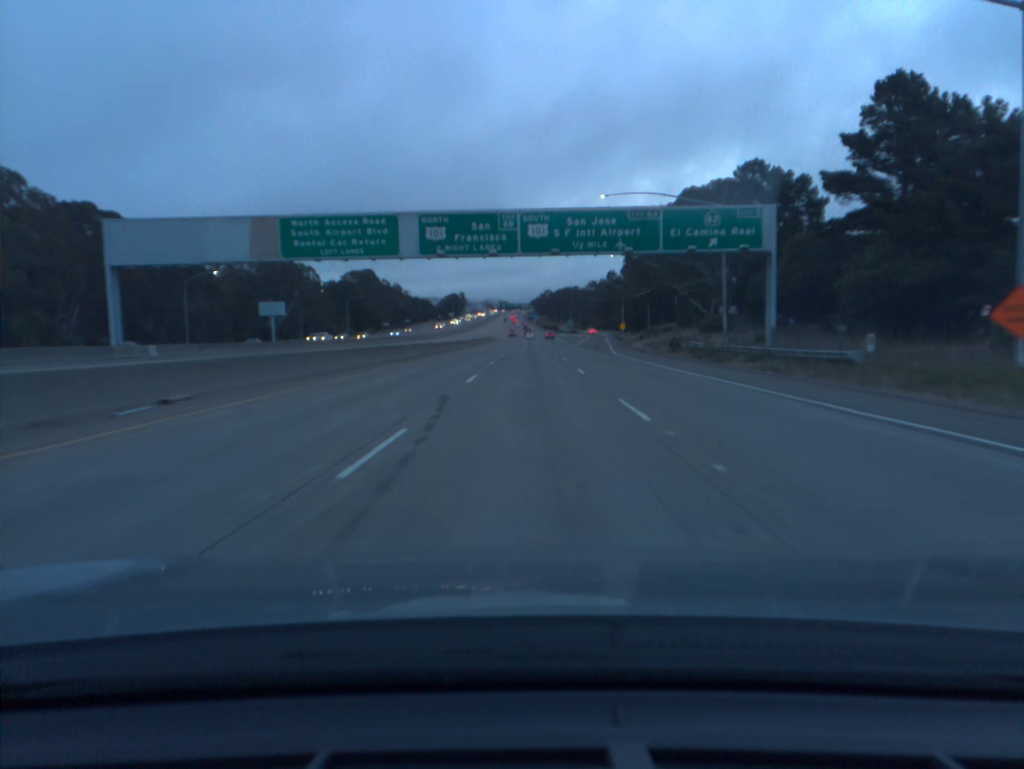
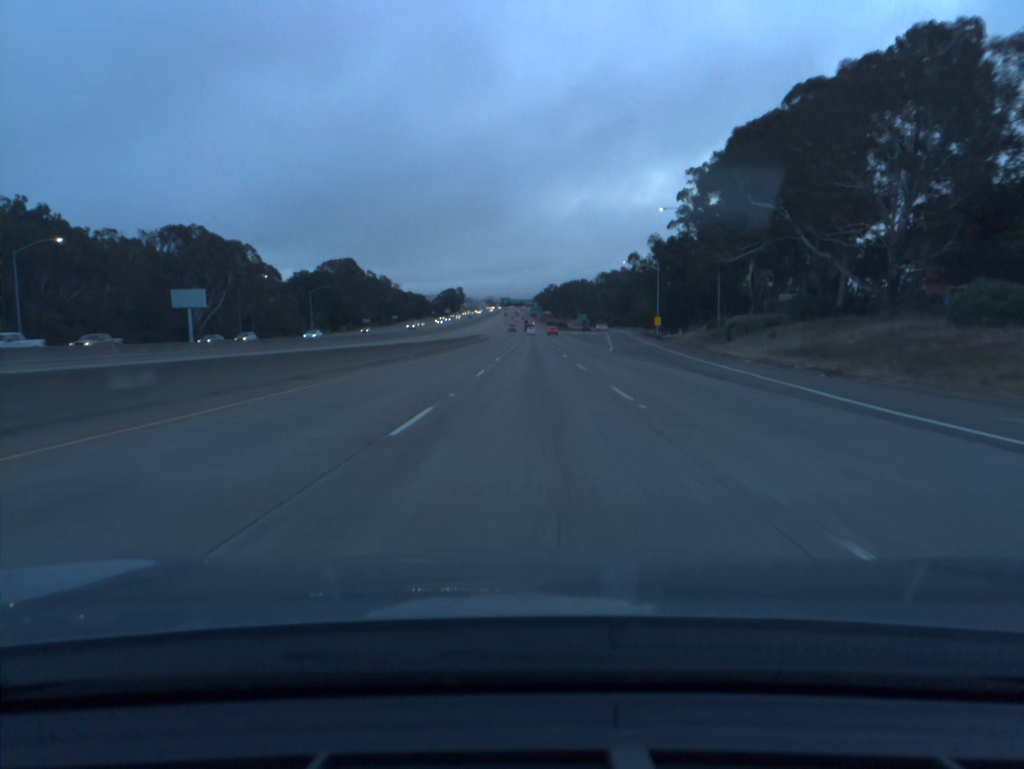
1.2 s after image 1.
(-0.1, +40.9) m; 0°
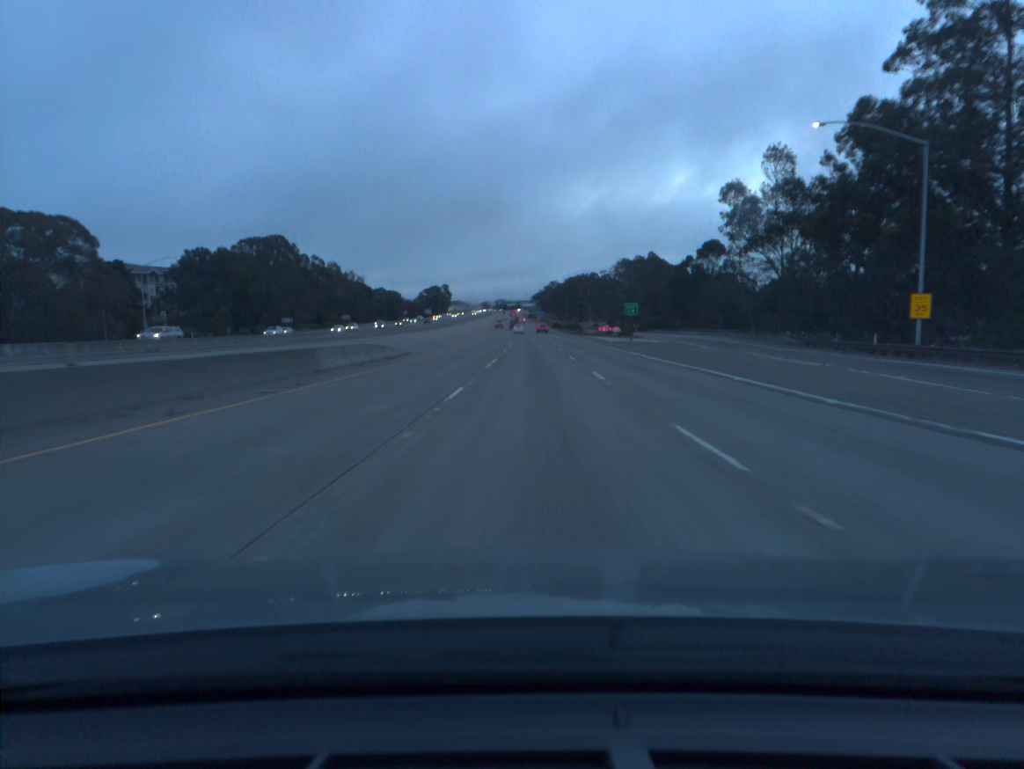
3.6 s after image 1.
(0.0, +83.1) m; 0°
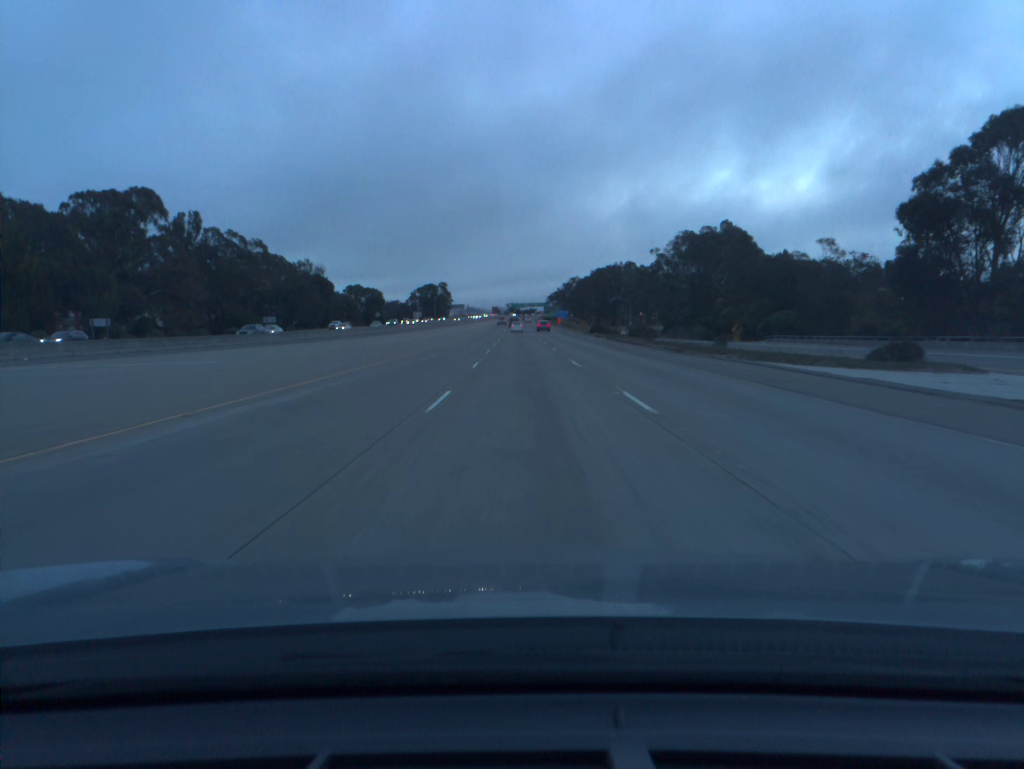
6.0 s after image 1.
(-0.4, +83.5) m; -1°
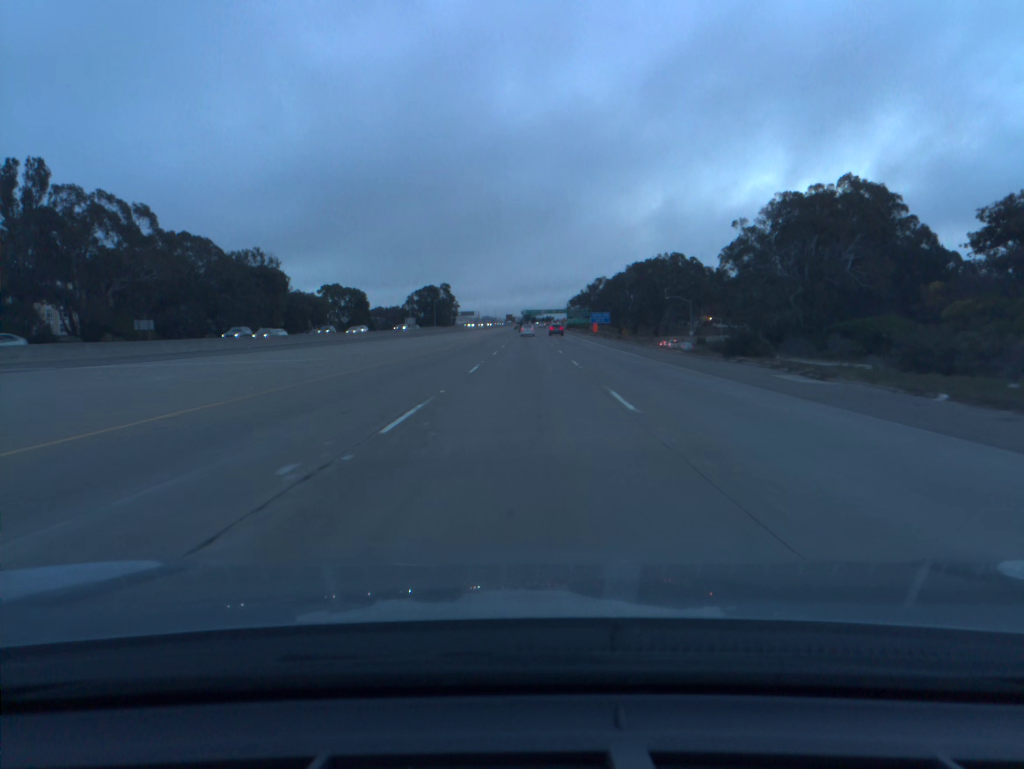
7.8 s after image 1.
(-0.7, +61.2) m; -1°
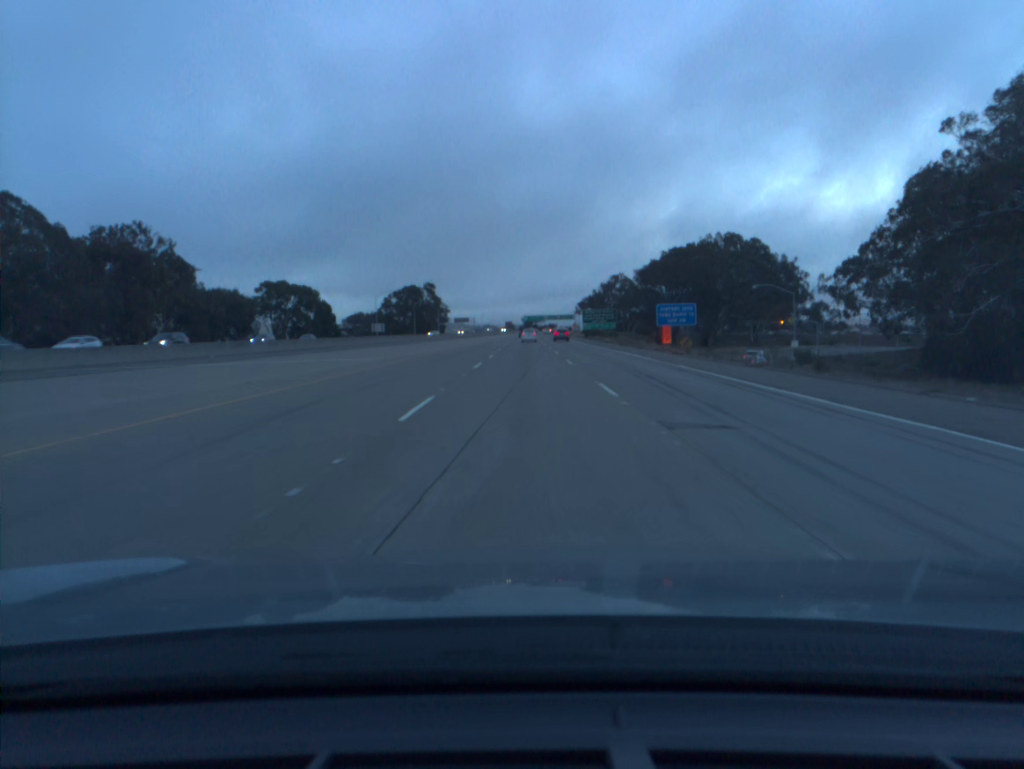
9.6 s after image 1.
(-0.1, +59.6) m; 0°
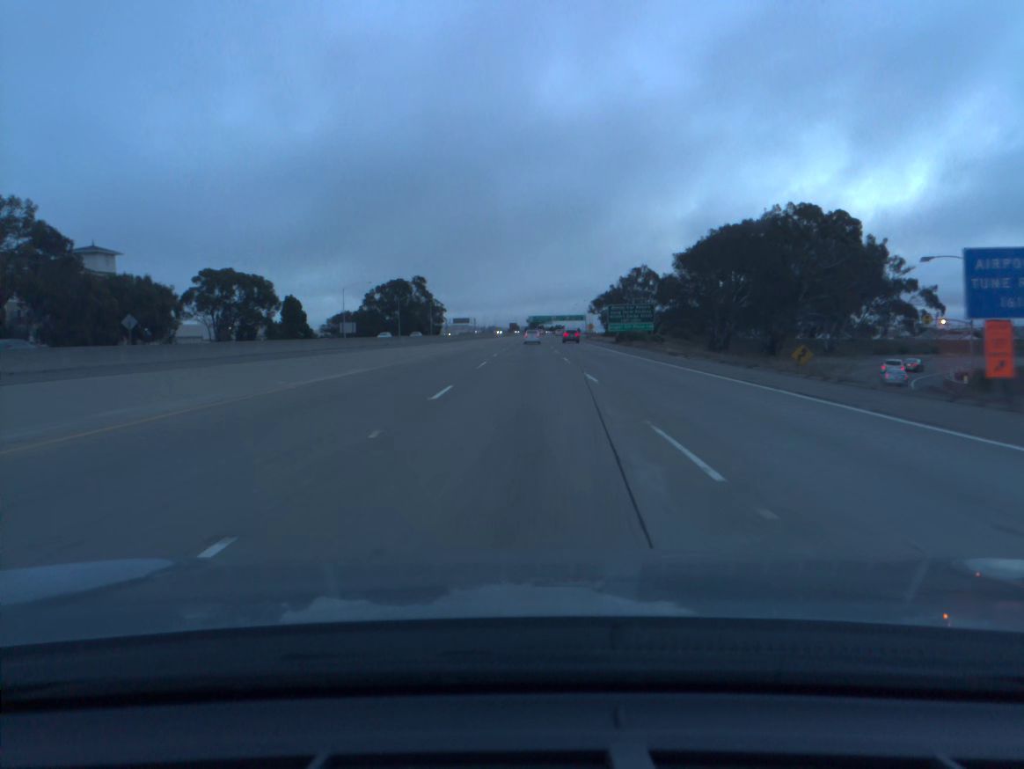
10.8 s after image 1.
(-0.1, +39.1) m; 0°
